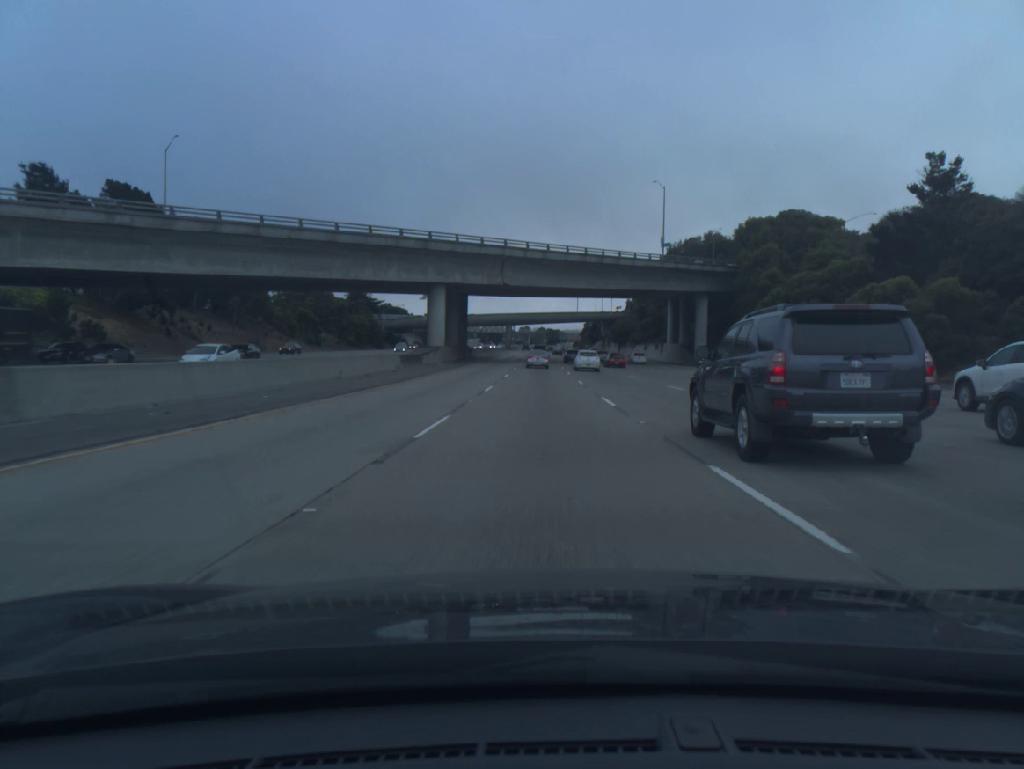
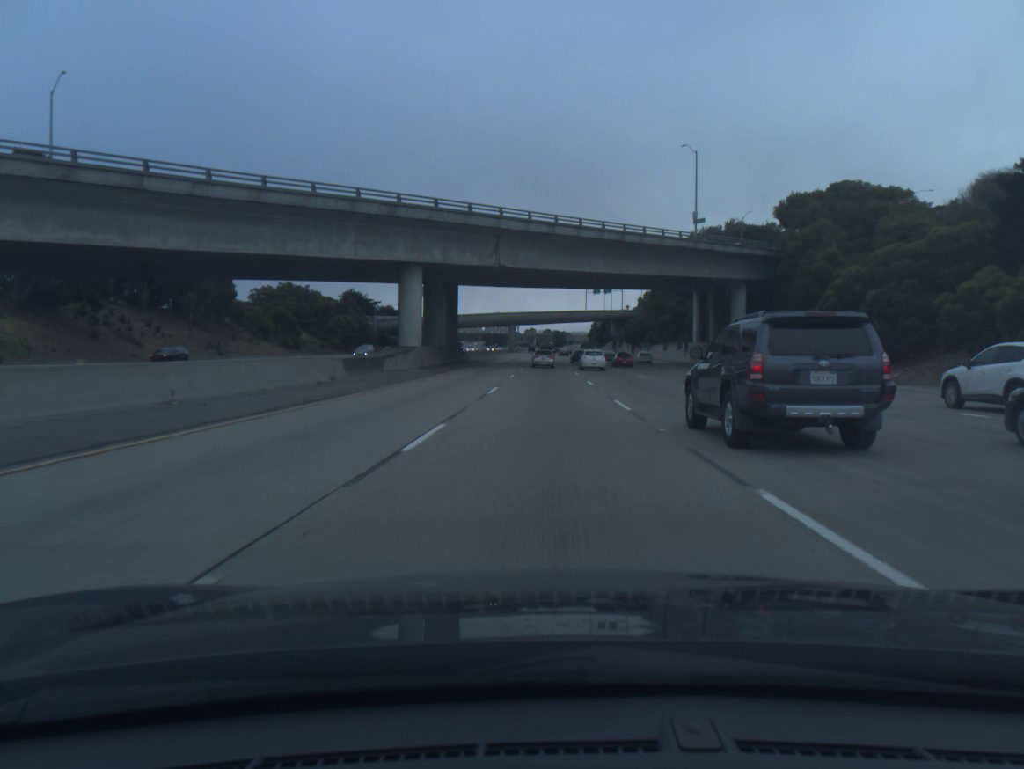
(-0.1, +16.2) m; 0°
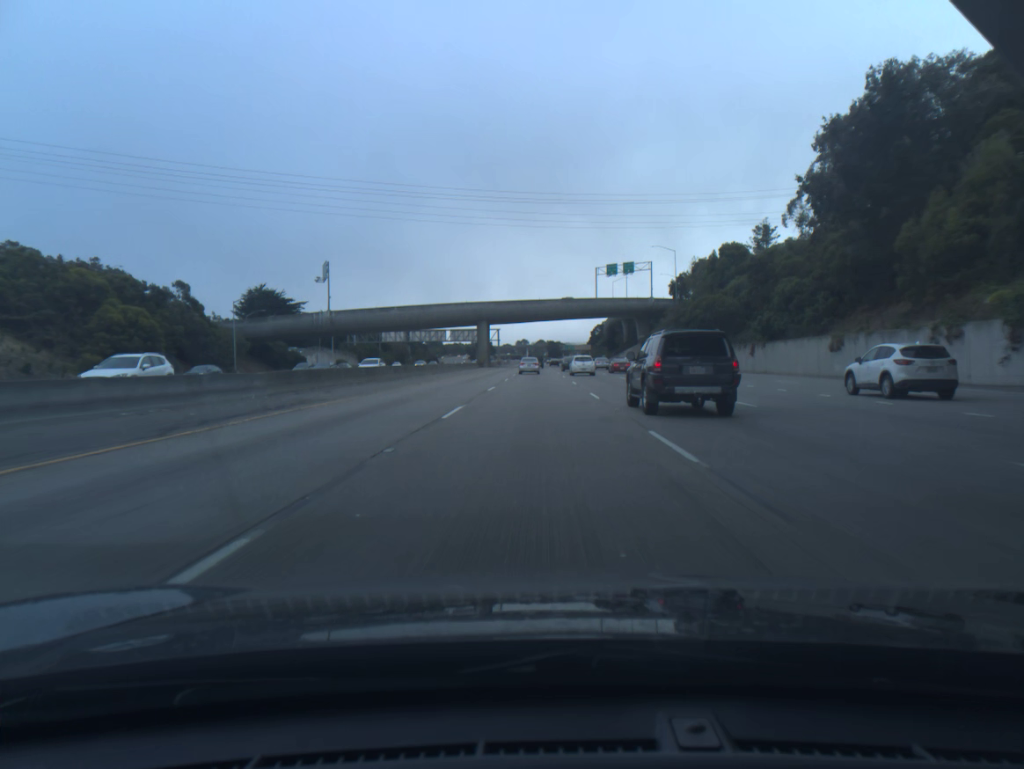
(+0.5, +81.8) m; 0°
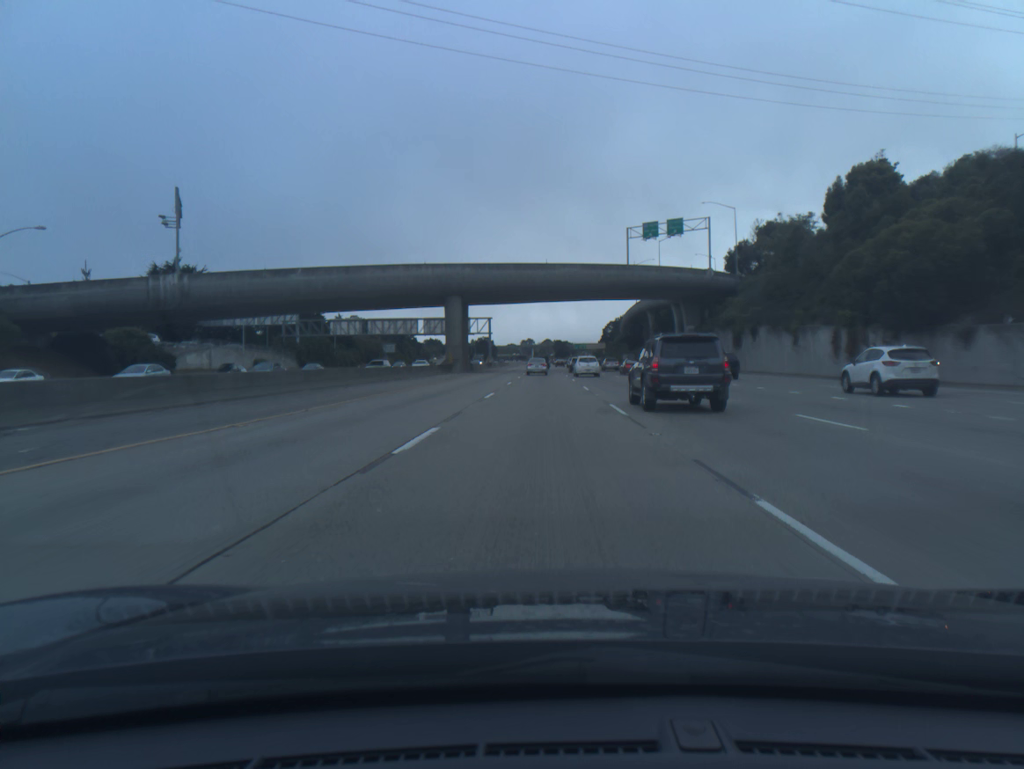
(-0.2, +49.8) m; 0°
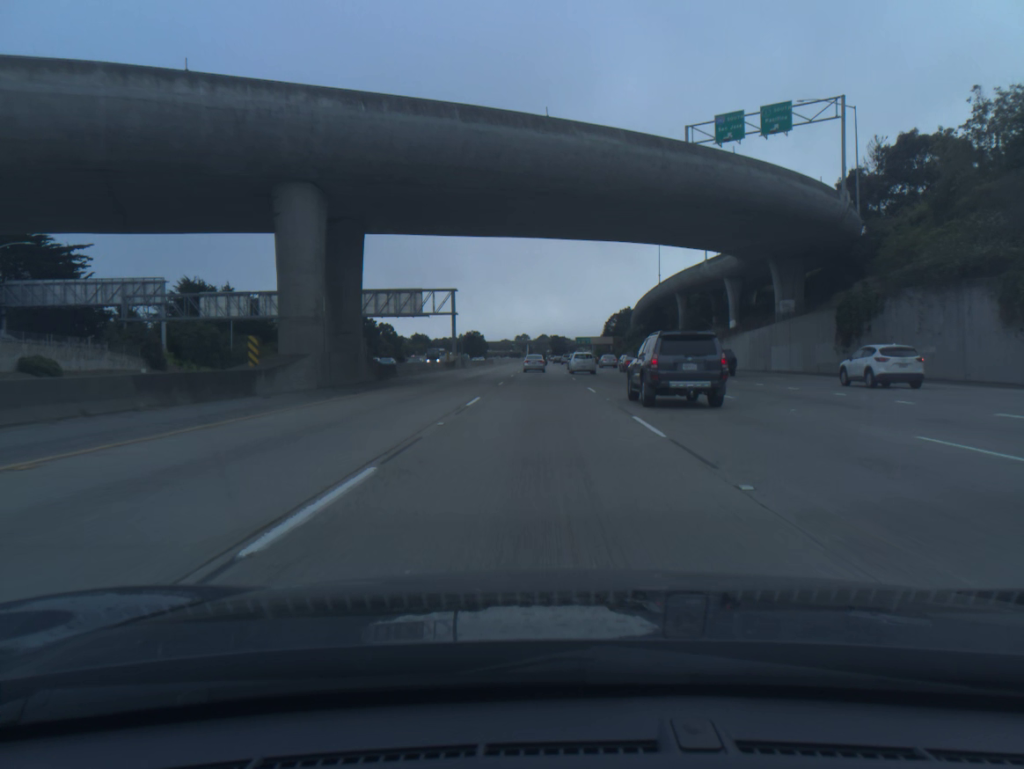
(+0.1, +49.6) m; 0°
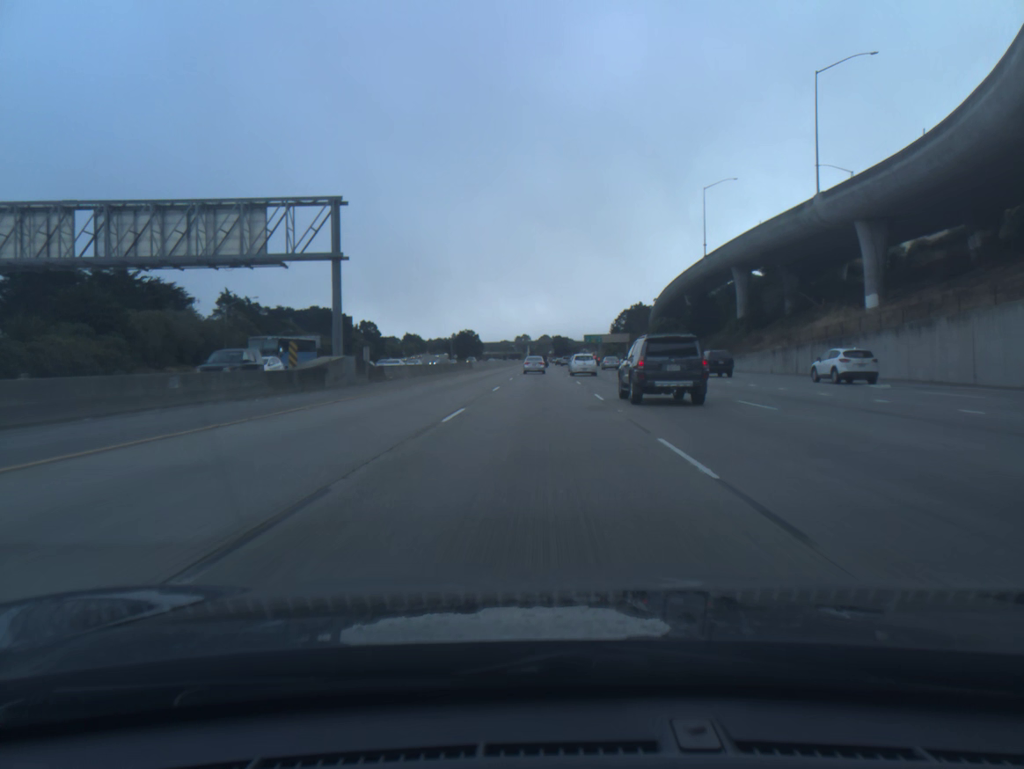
(+0.1, +48.1) m; 0°
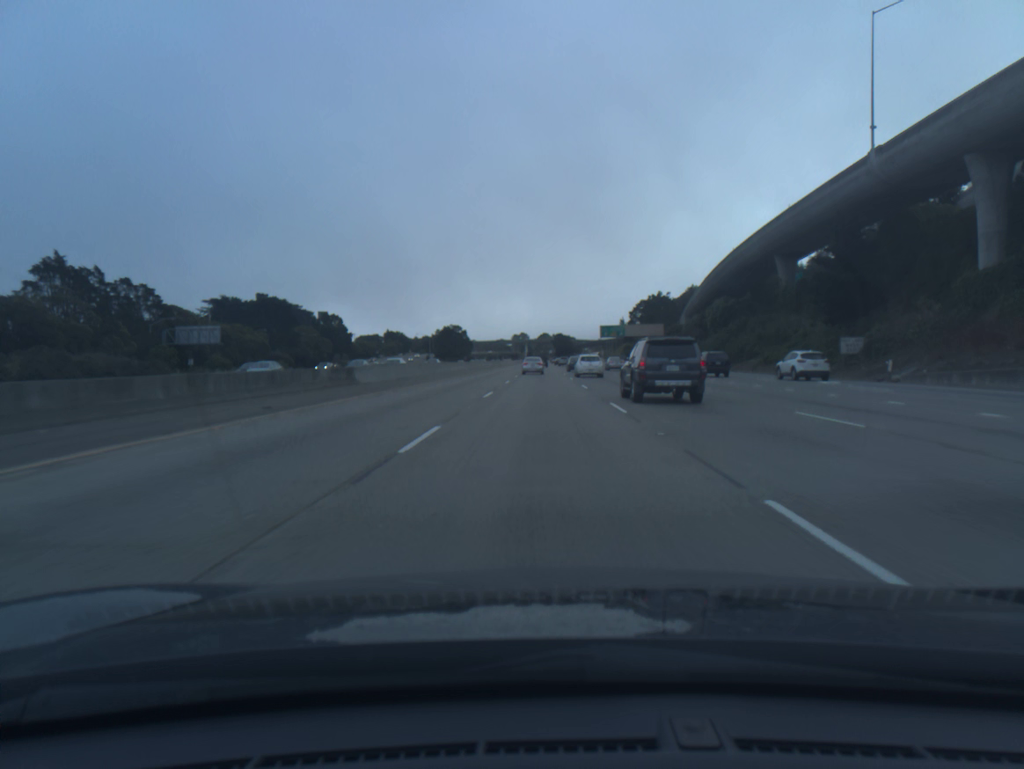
(-0.1, +63.3) m; 0°
